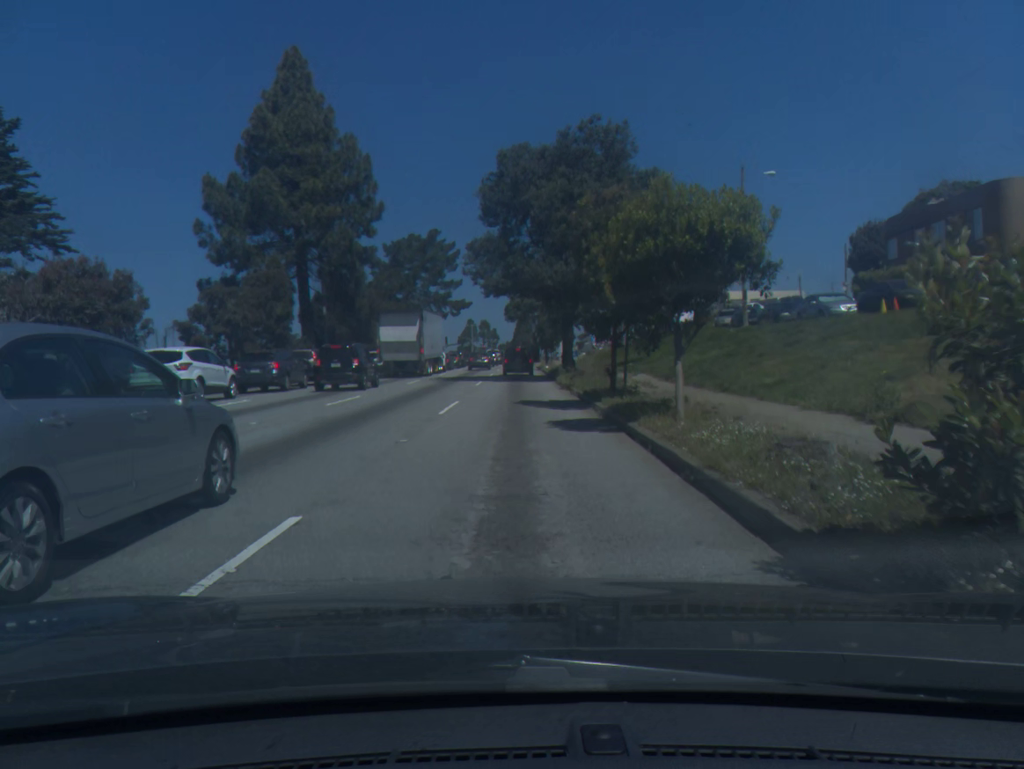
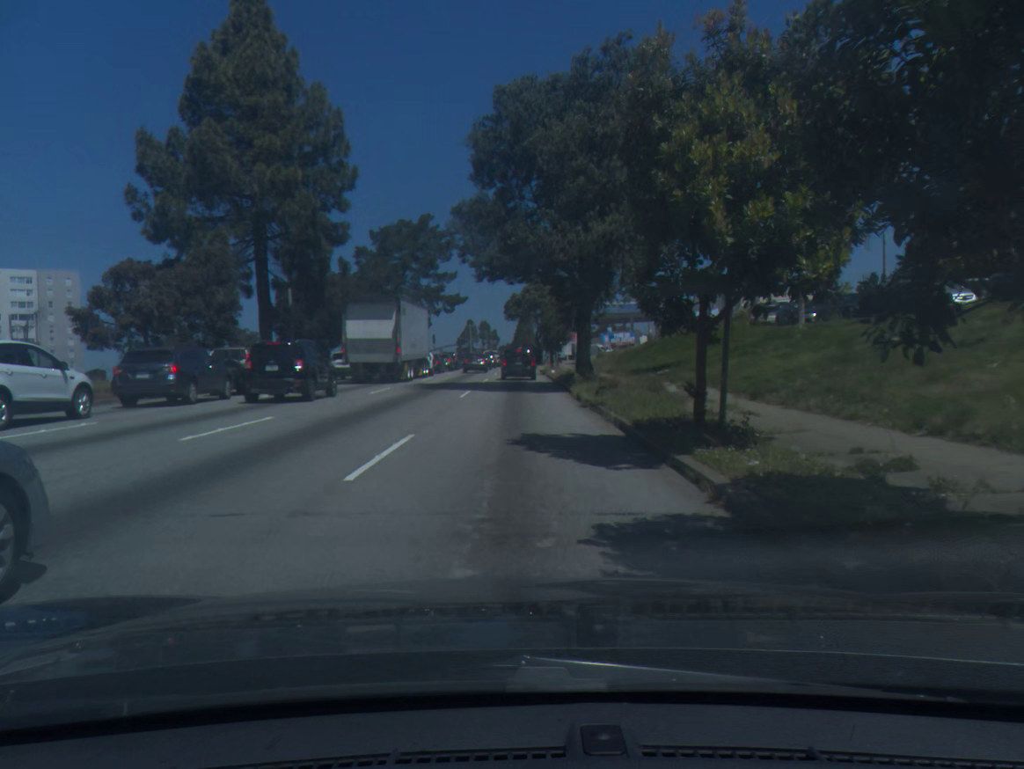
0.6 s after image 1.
(0.0, +8.8) m; 0°
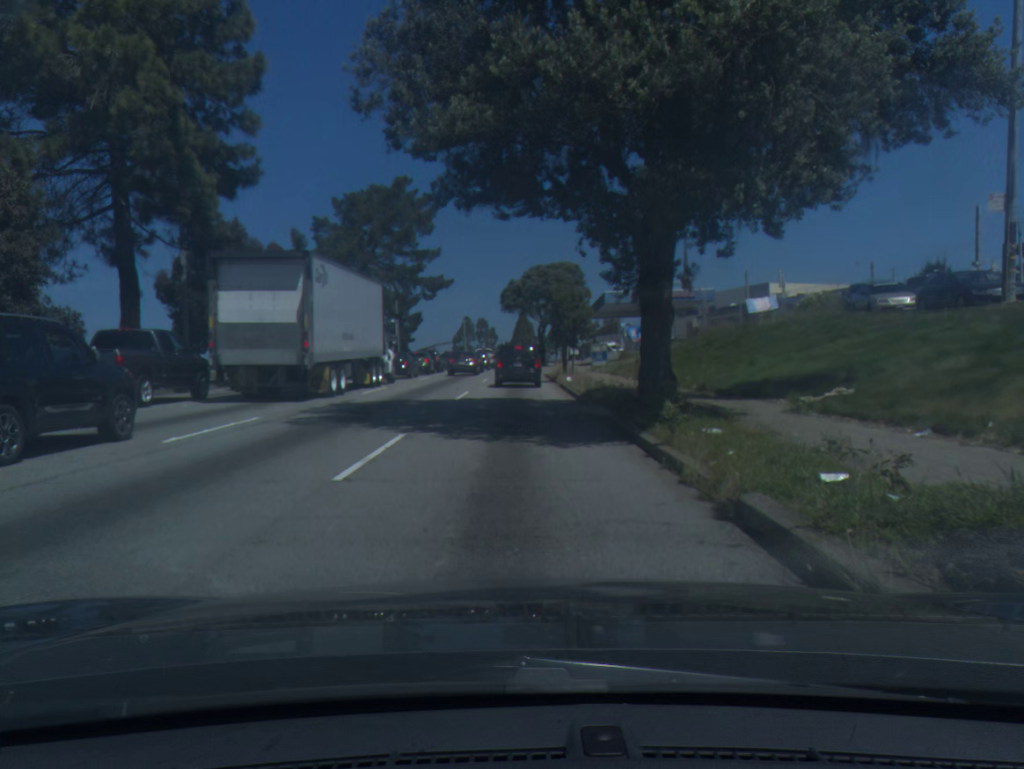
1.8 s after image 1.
(0.0, +15.3) m; 0°
